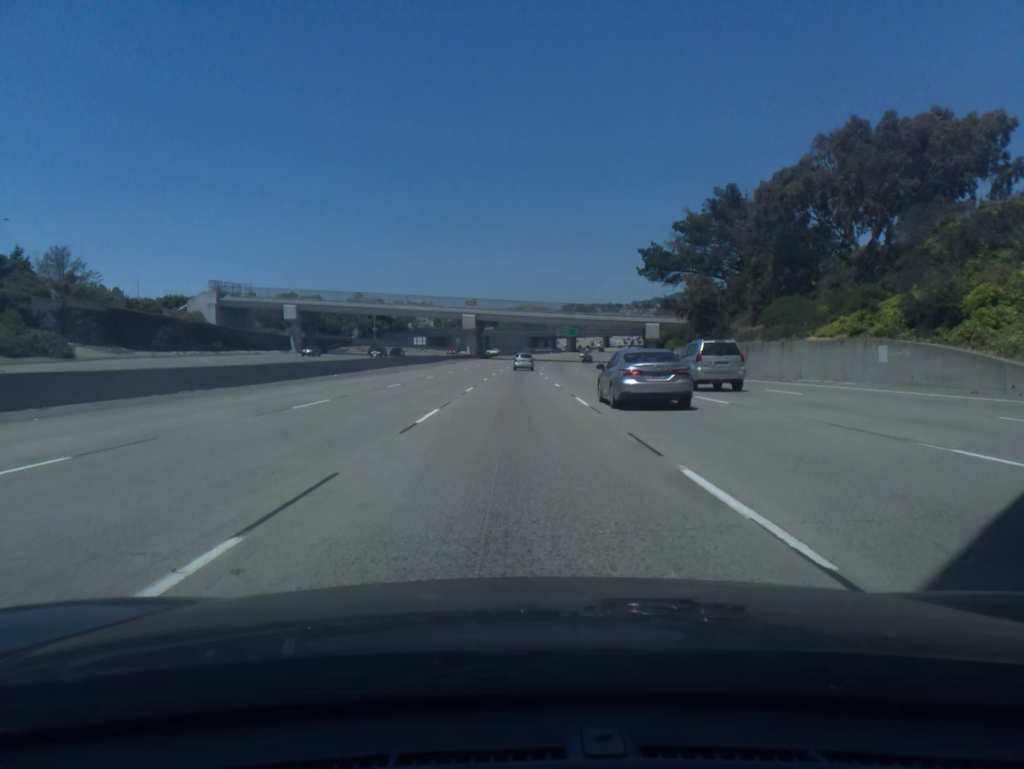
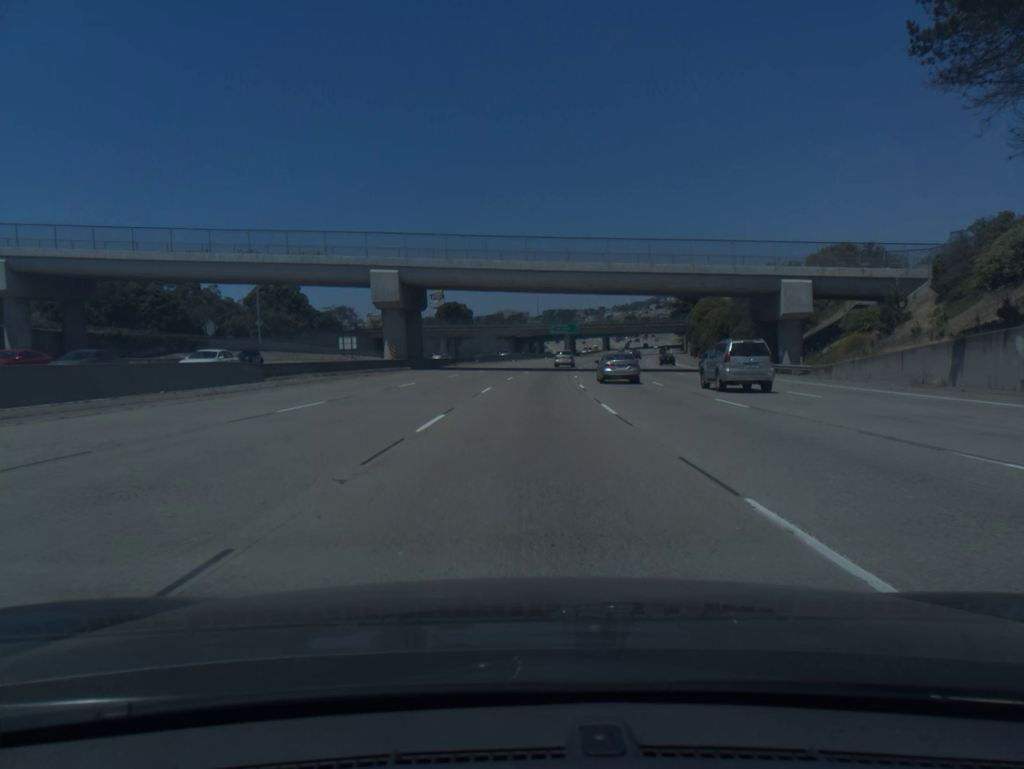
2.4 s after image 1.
(+0.6, +73.2) m; +2°
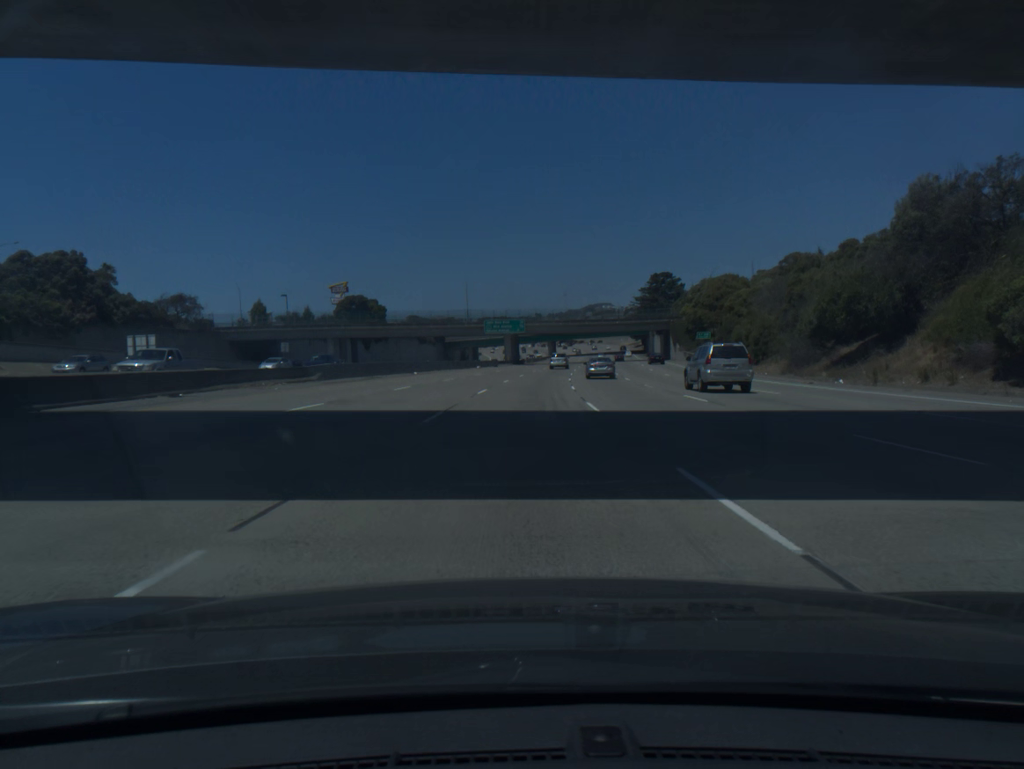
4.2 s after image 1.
(+2.3, +55.4) m; +5°
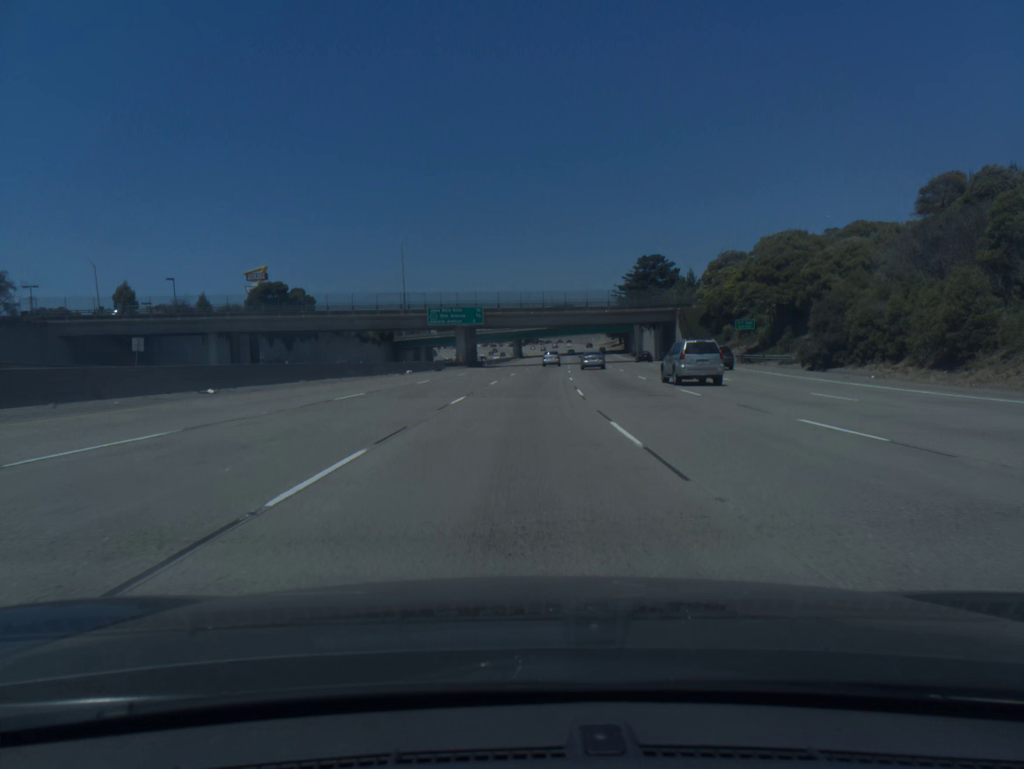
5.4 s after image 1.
(+0.9, +37.0) m; +3°
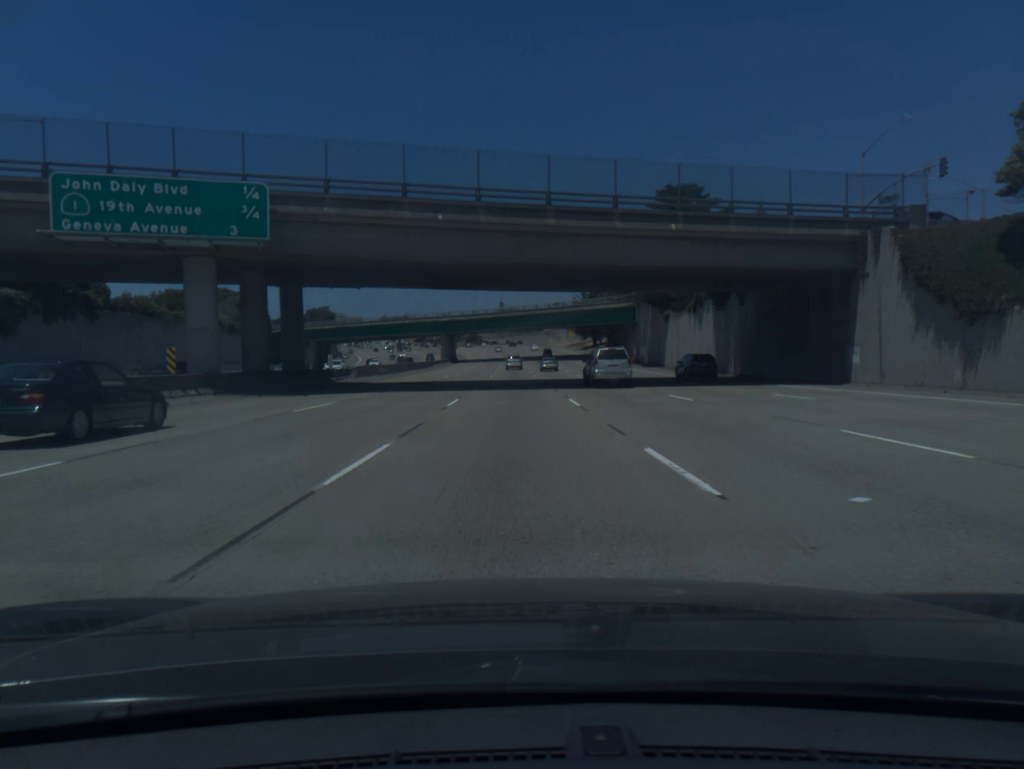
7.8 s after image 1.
(+2.8, +73.7) m; +4°
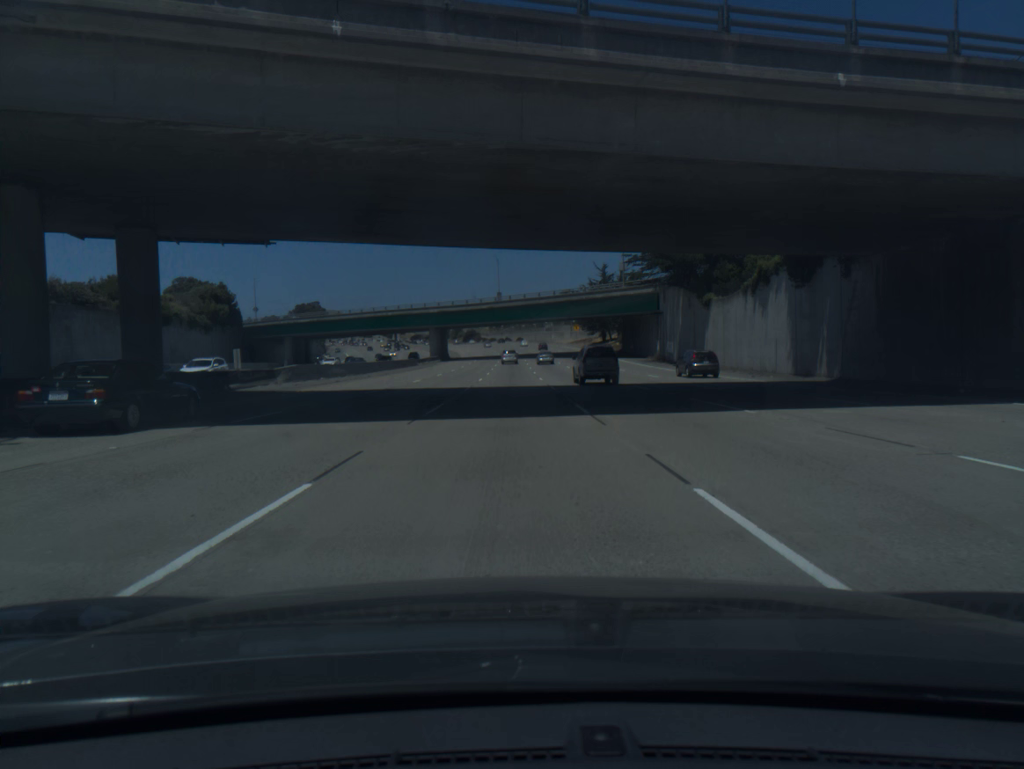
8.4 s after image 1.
(0.0, +18.4) m; 0°
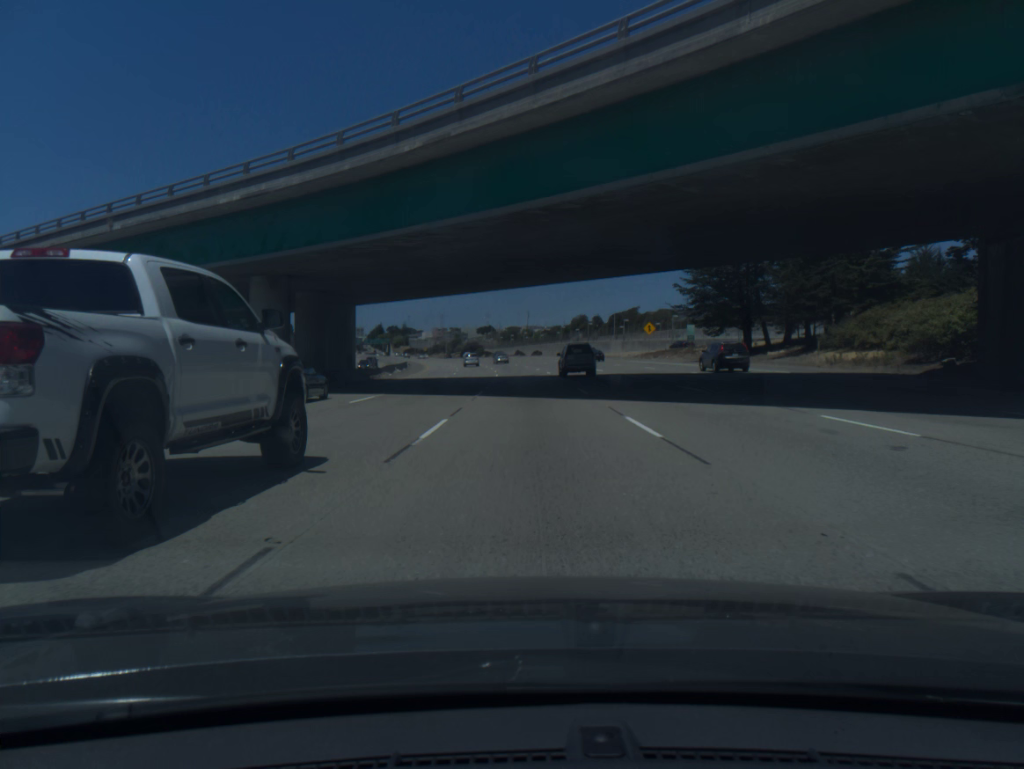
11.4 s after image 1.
(-1.1, +91.6) m; -1°
